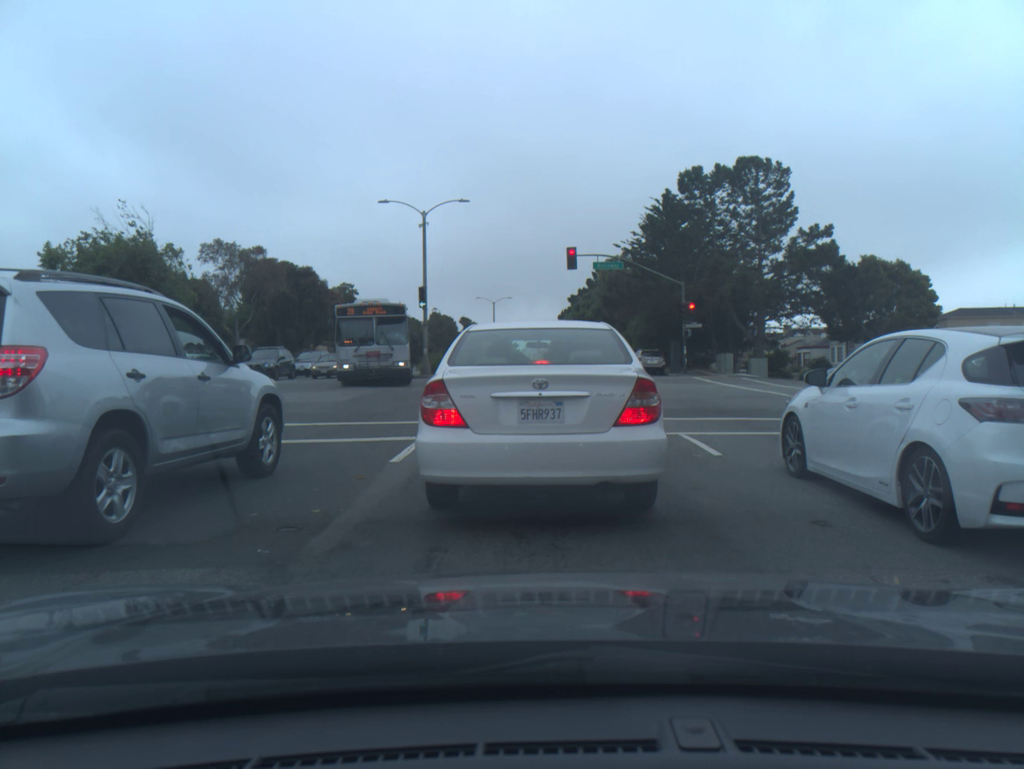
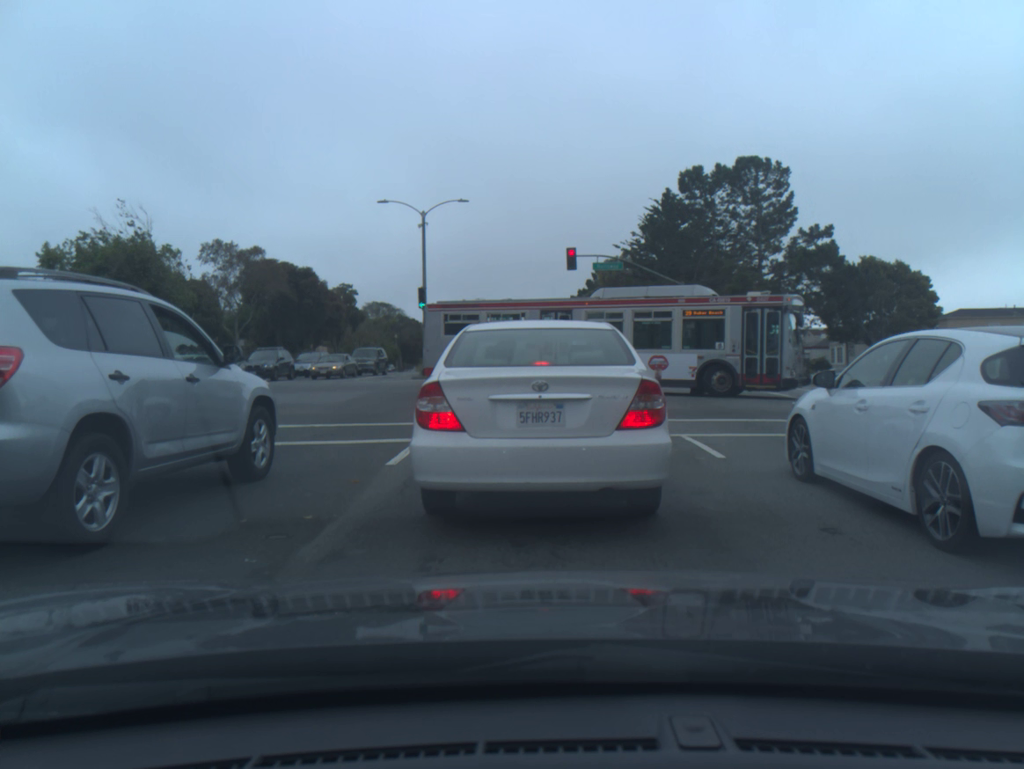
(0.0, +0.2) m; 0°
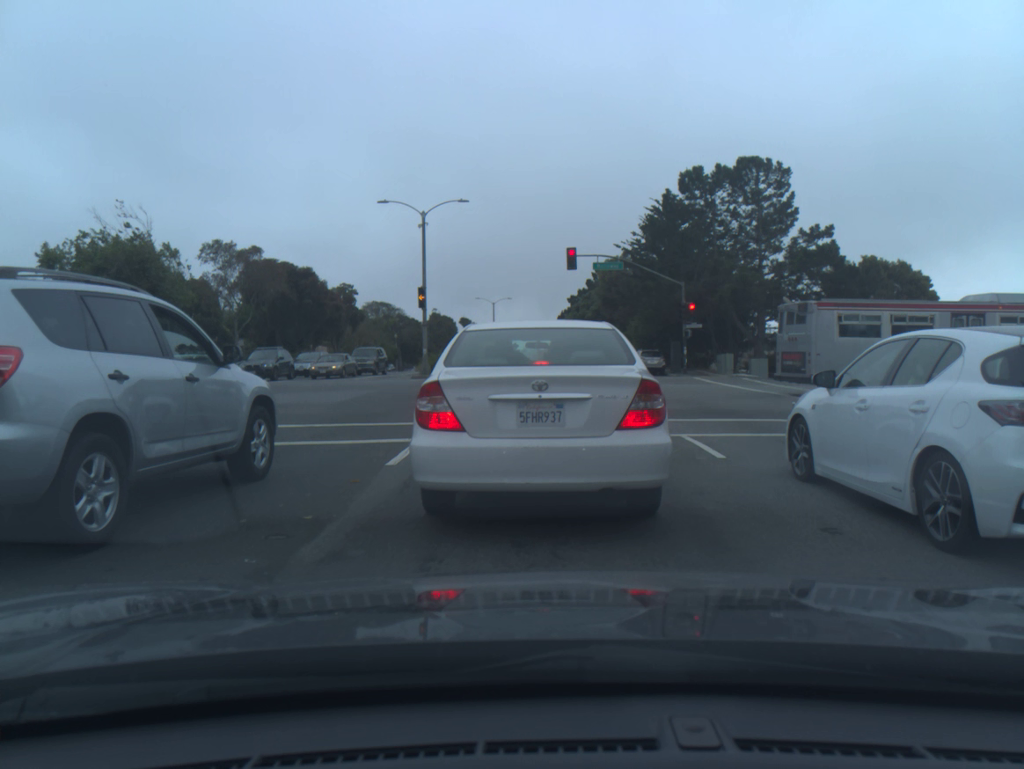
(0.0, 0.0) m; 0°
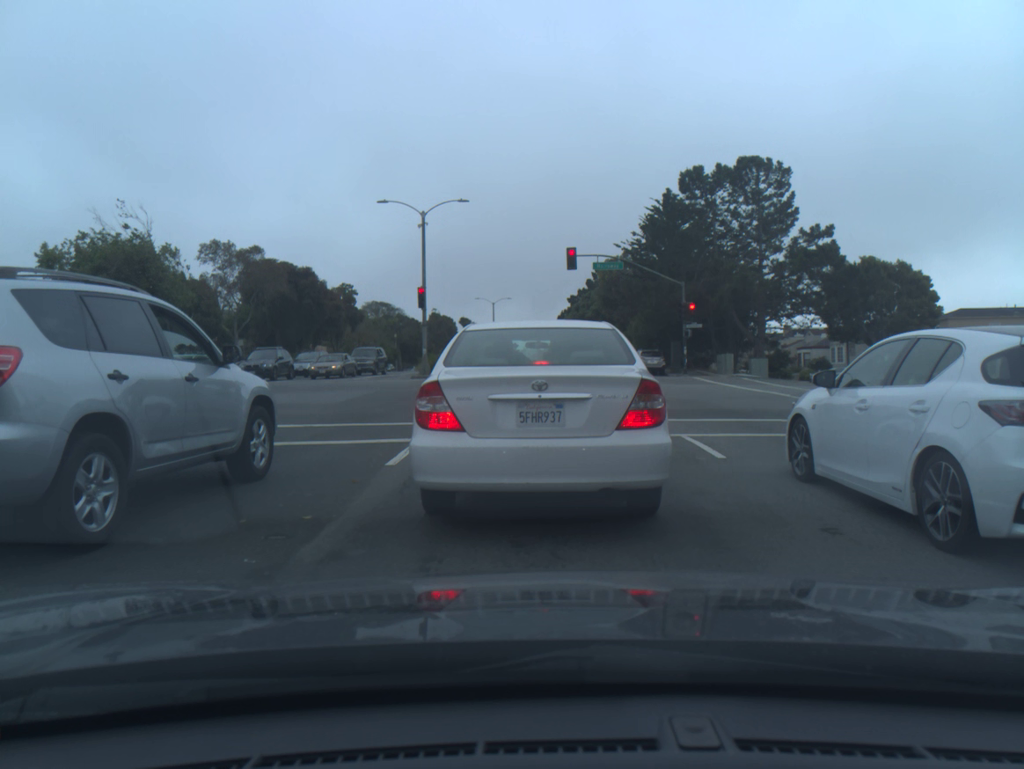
(0.0, 0.0) m; 0°
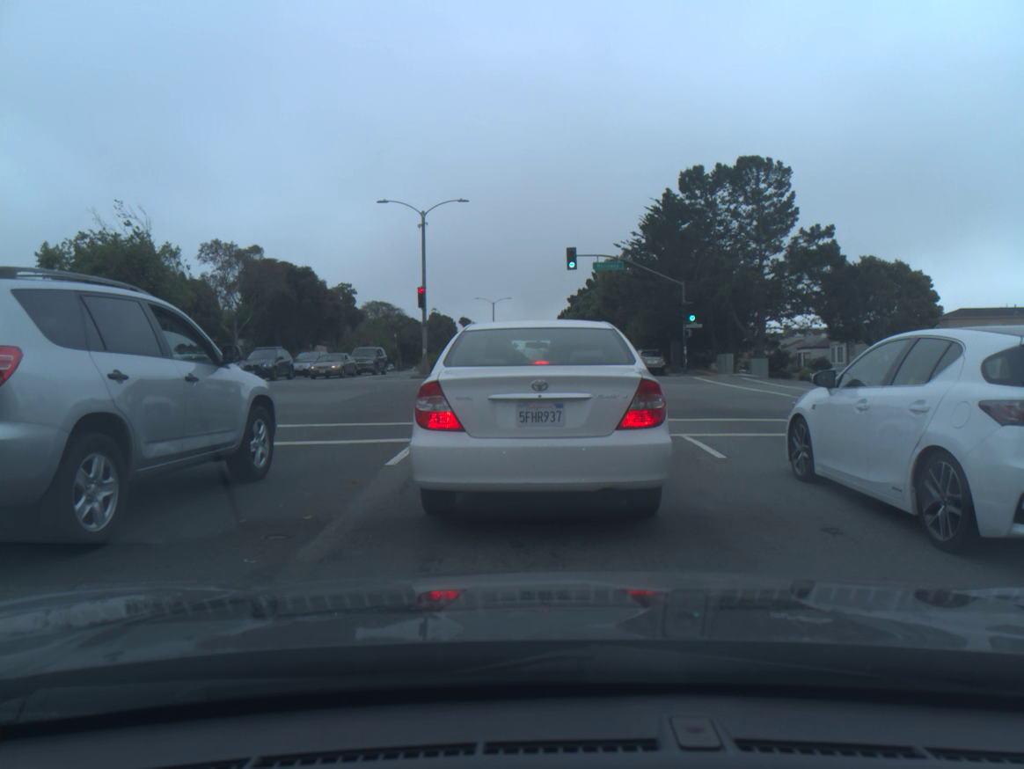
(0.0, 0.0) m; 0°
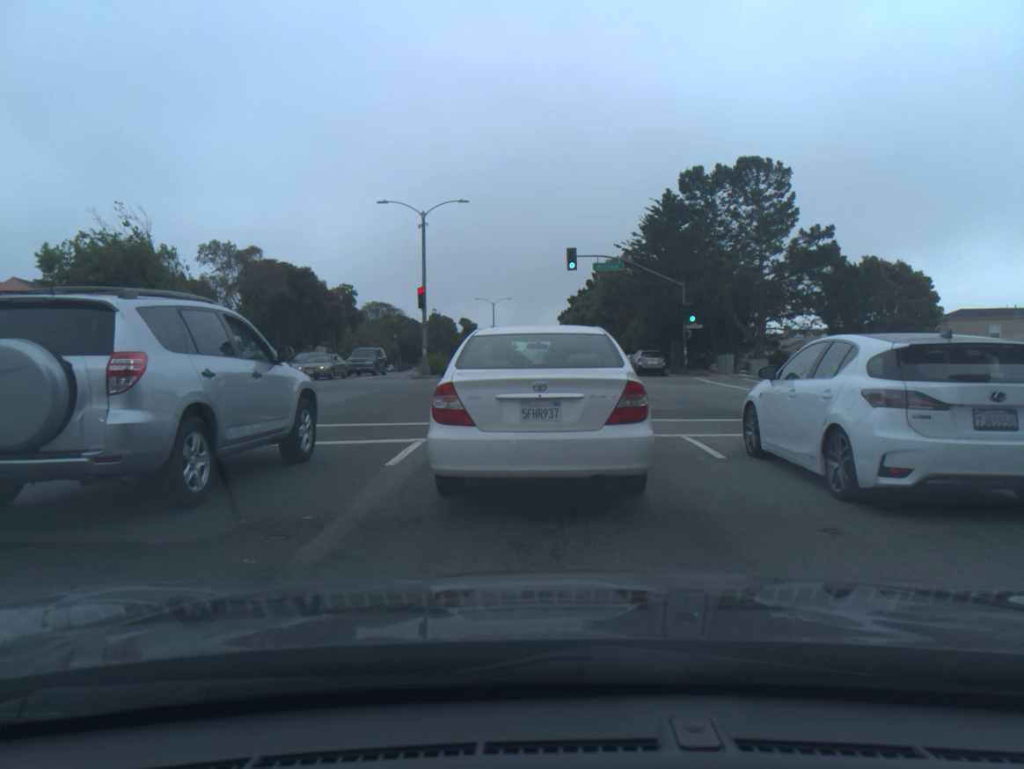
(0.0, 0.0) m; 0°
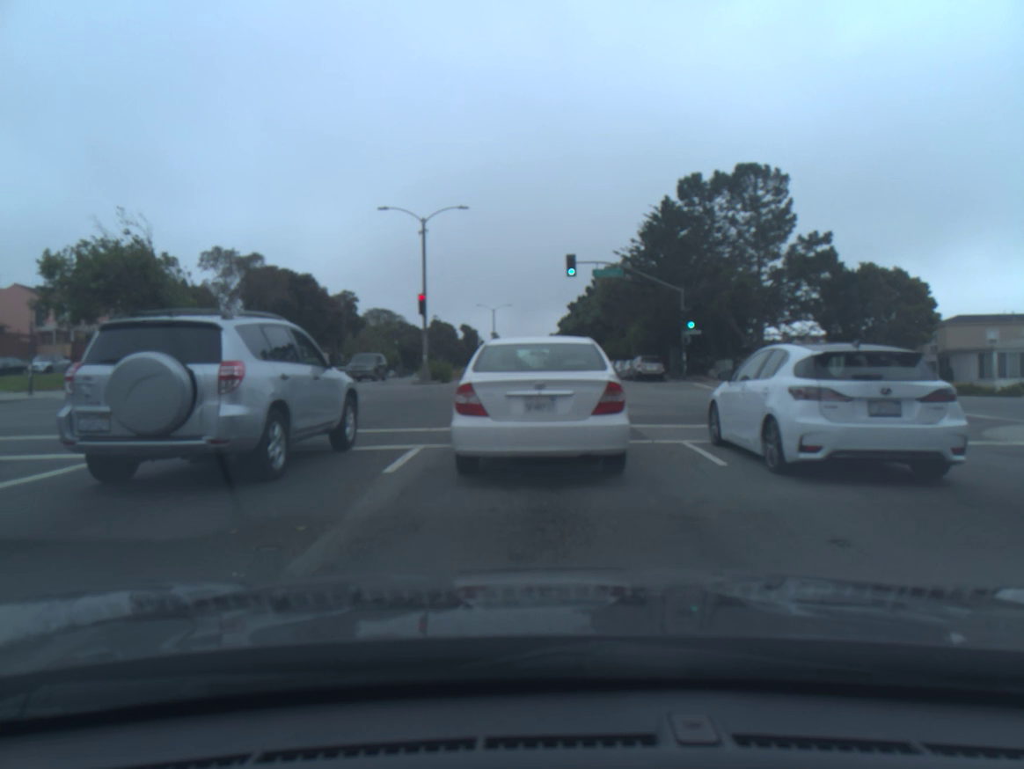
(0.0, +0.1) m; 0°
